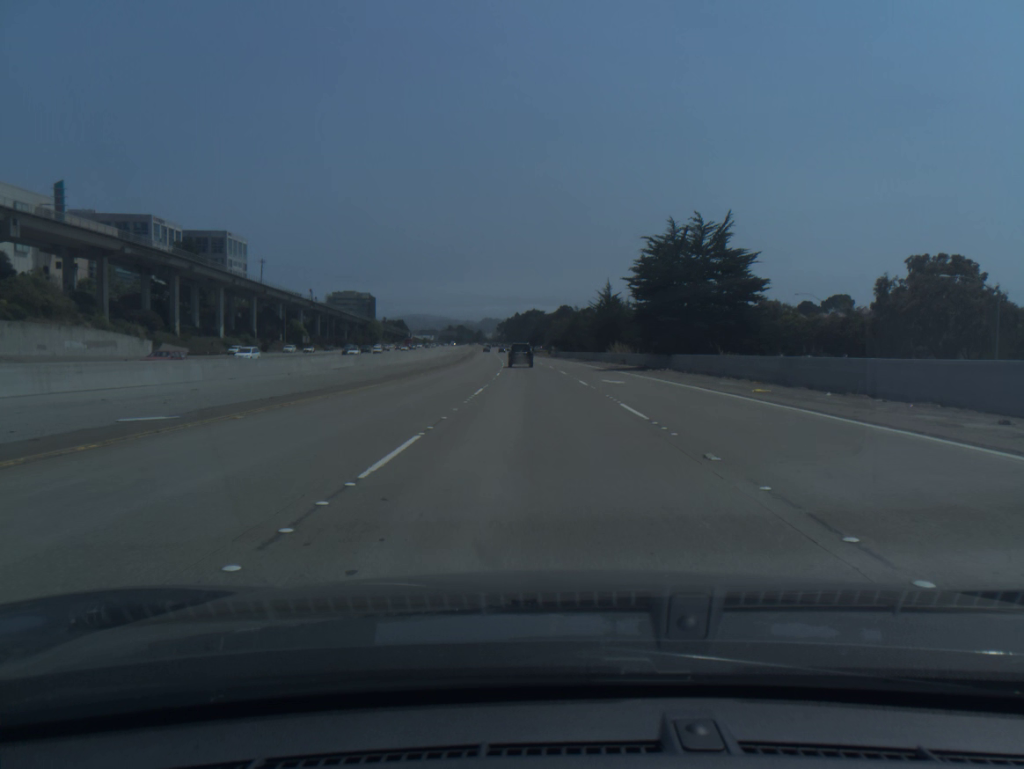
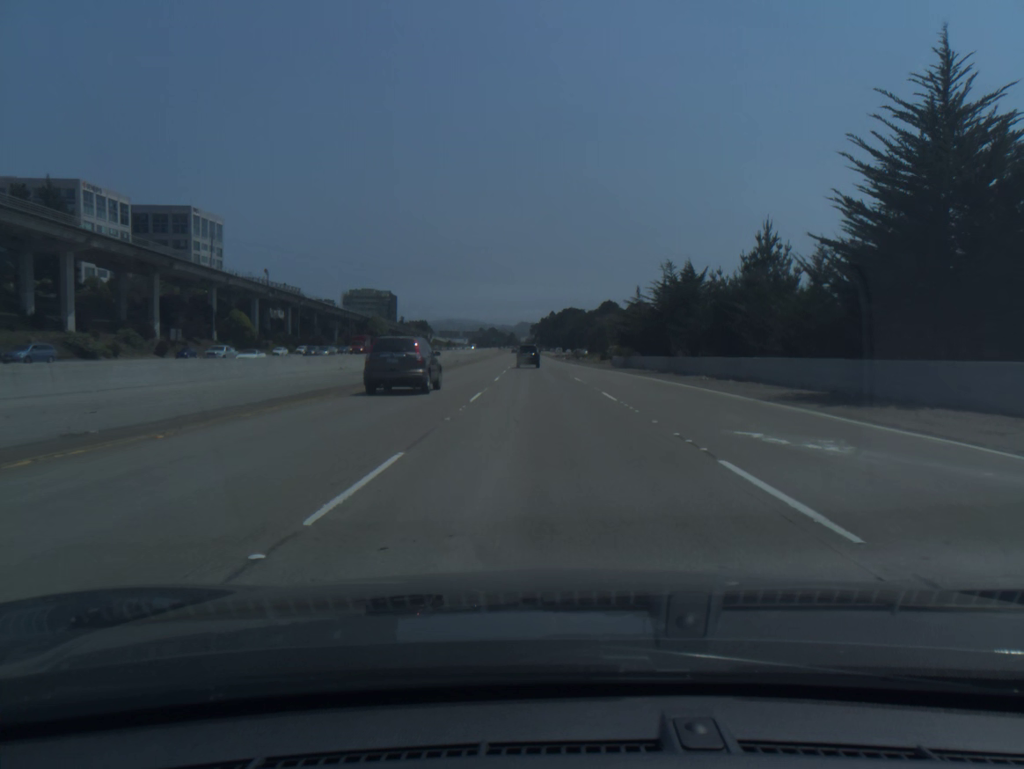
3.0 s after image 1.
(-1.8, +67.7) m; -3°
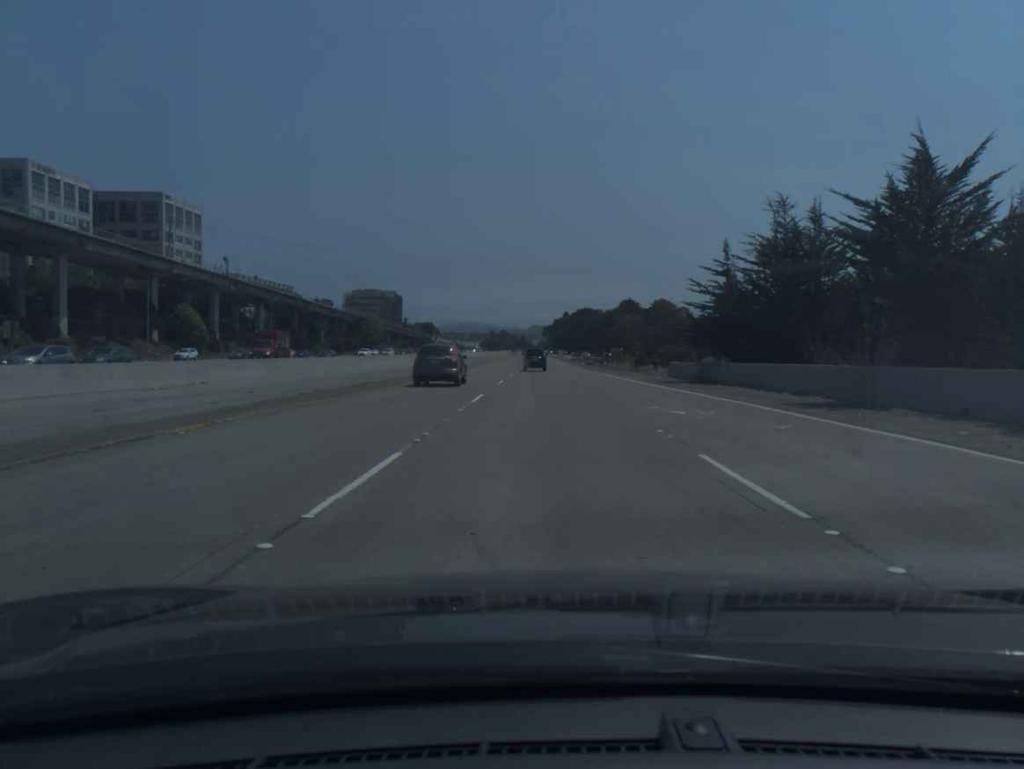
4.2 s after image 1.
(-0.2, +27.9) m; -1°
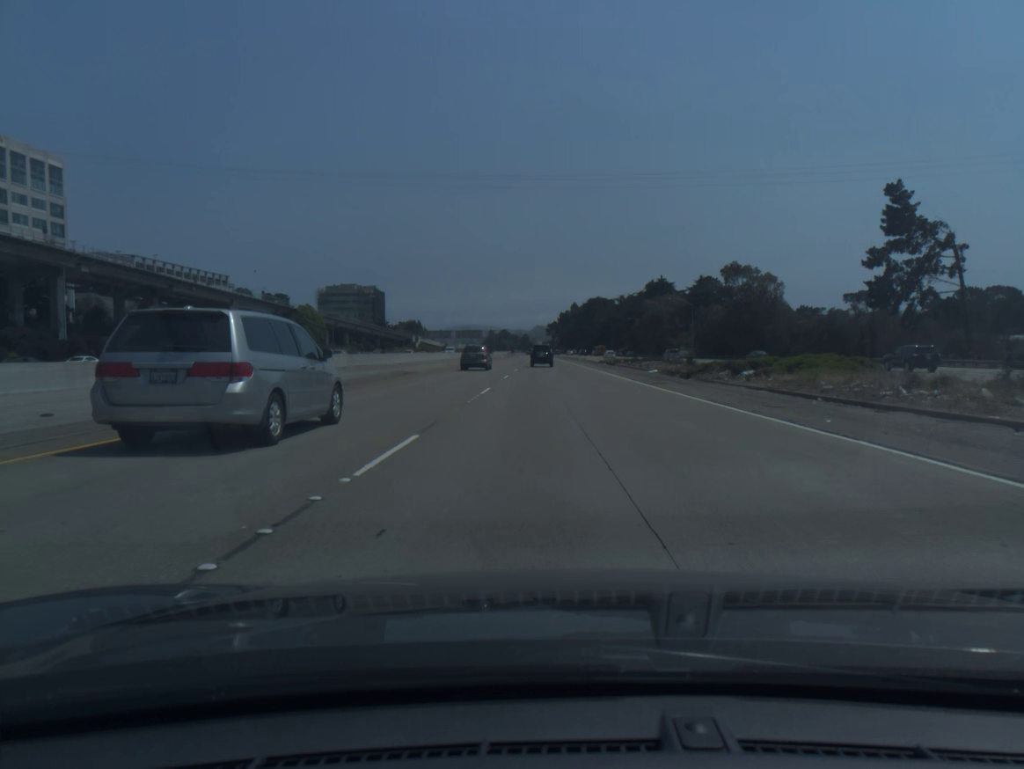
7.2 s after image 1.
(-0.3, +71.7) m; 0°
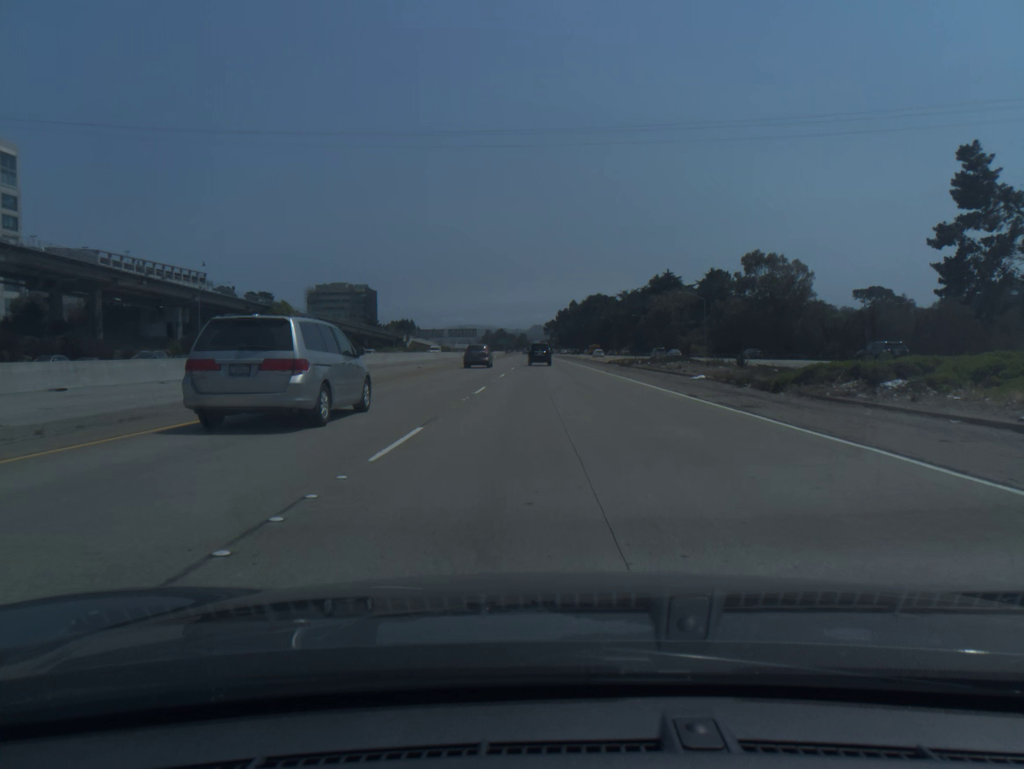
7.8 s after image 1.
(0.0, +14.6) m; 0°
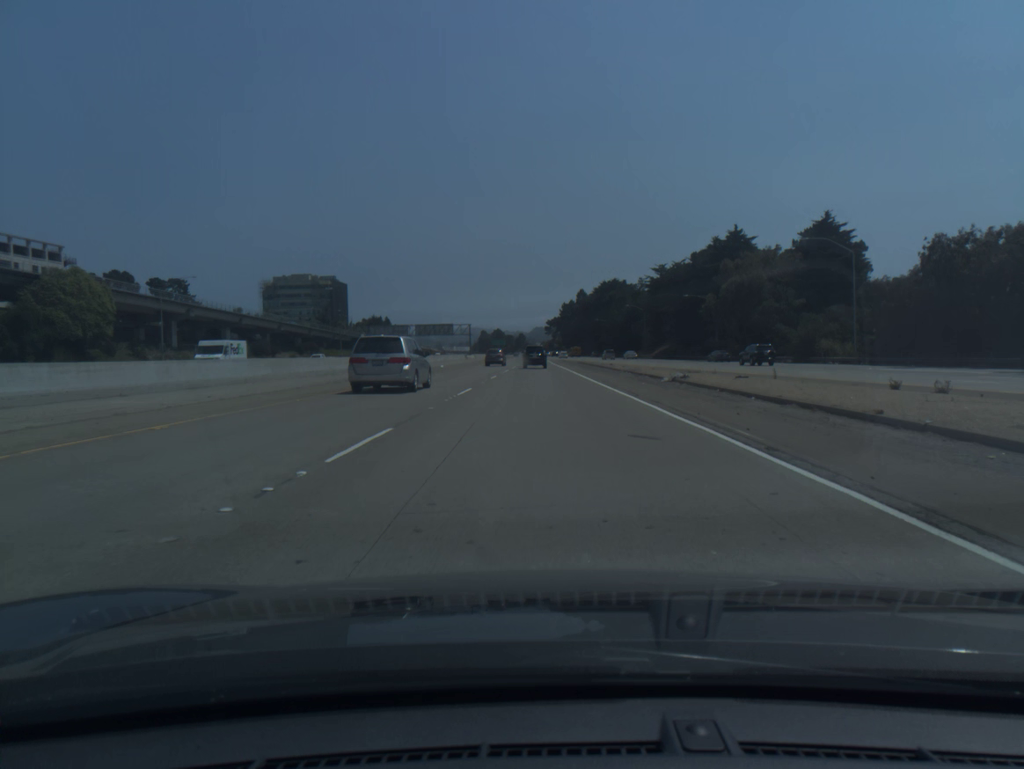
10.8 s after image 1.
(+0.2, +73.3) m; 0°
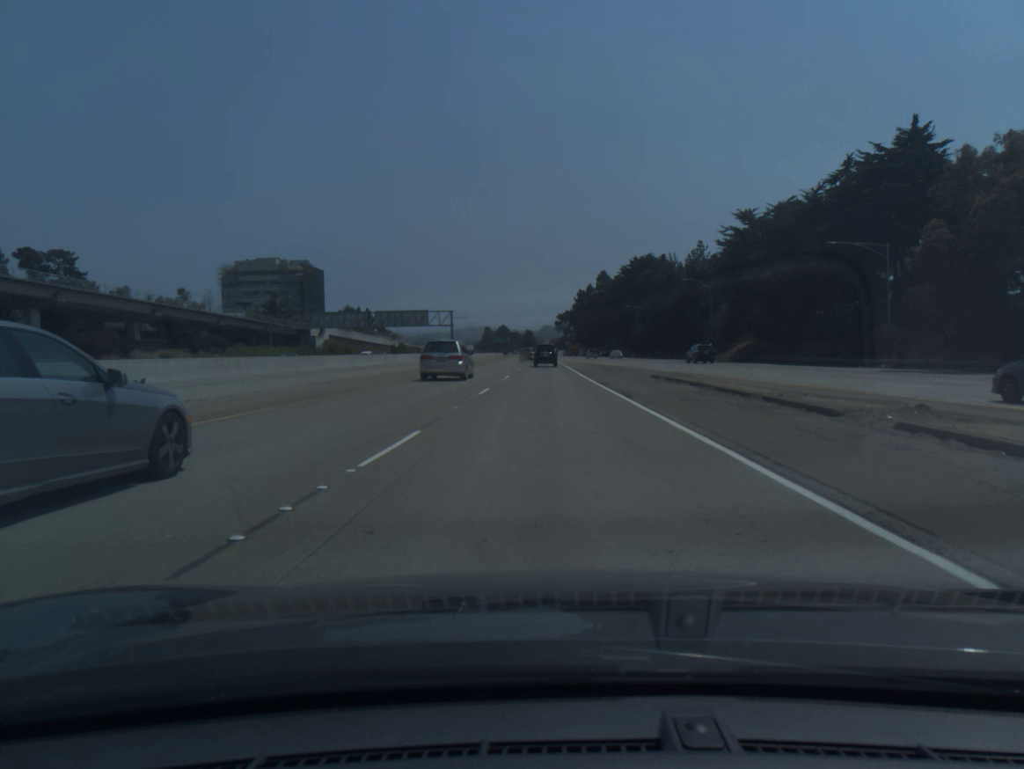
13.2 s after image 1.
(-0.6, +58.8) m; -1°
